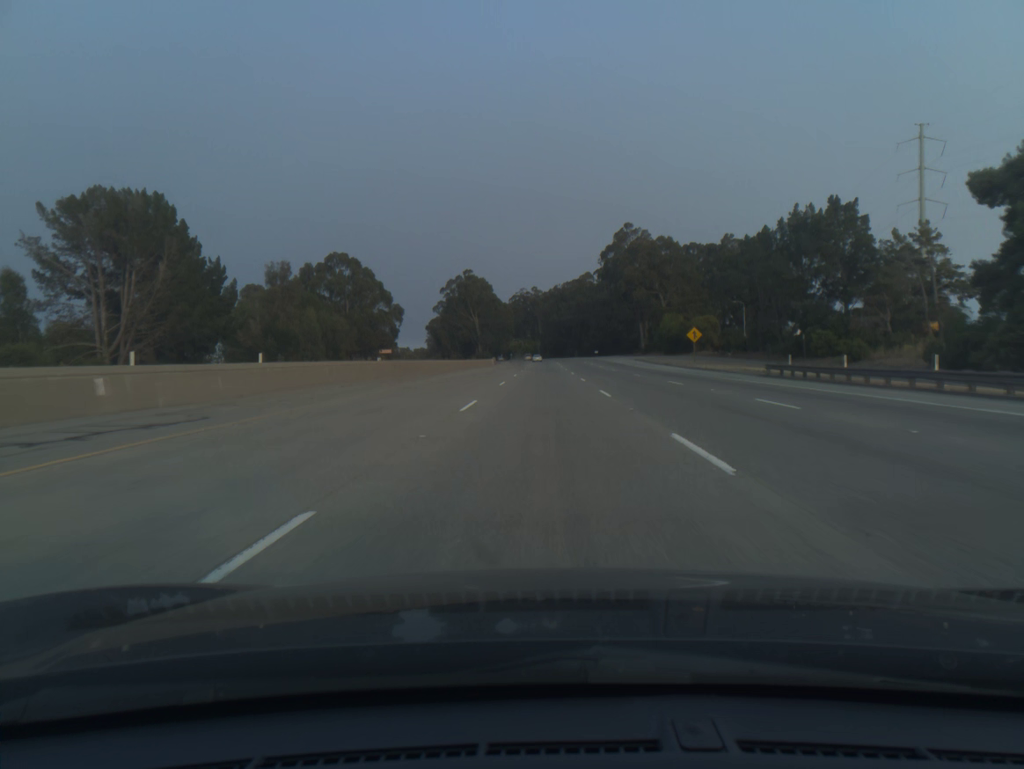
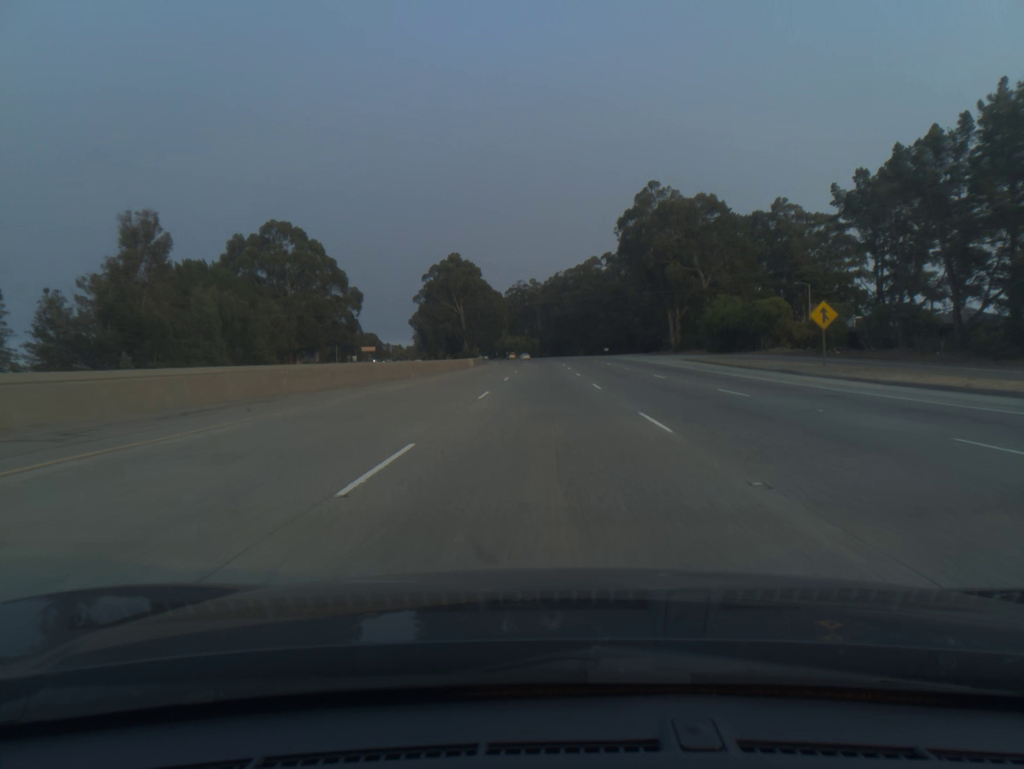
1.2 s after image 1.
(0.0, +39.4) m; 0°
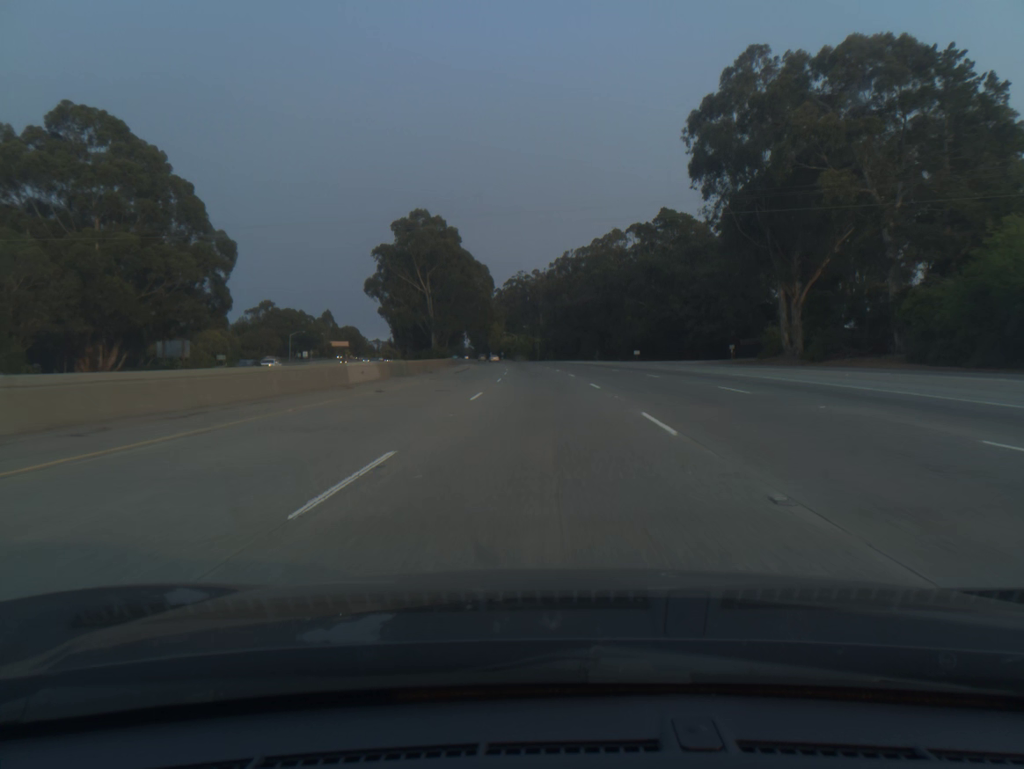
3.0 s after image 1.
(0.0, +59.1) m; 0°
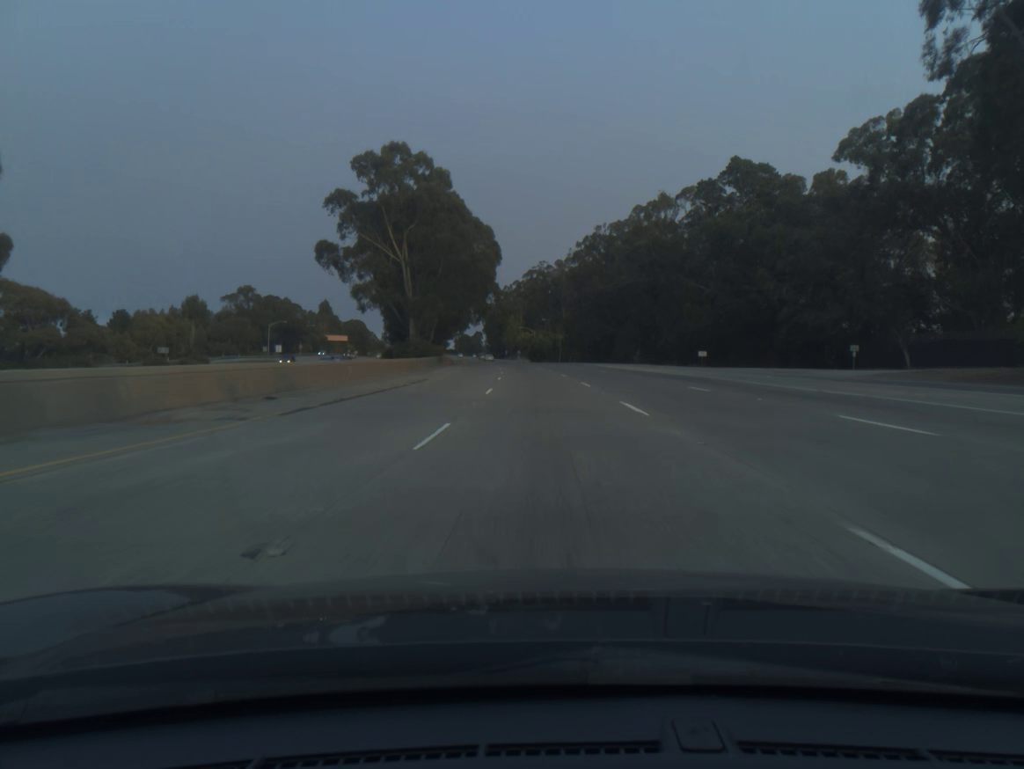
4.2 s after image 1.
(-0.4, +39.3) m; -1°
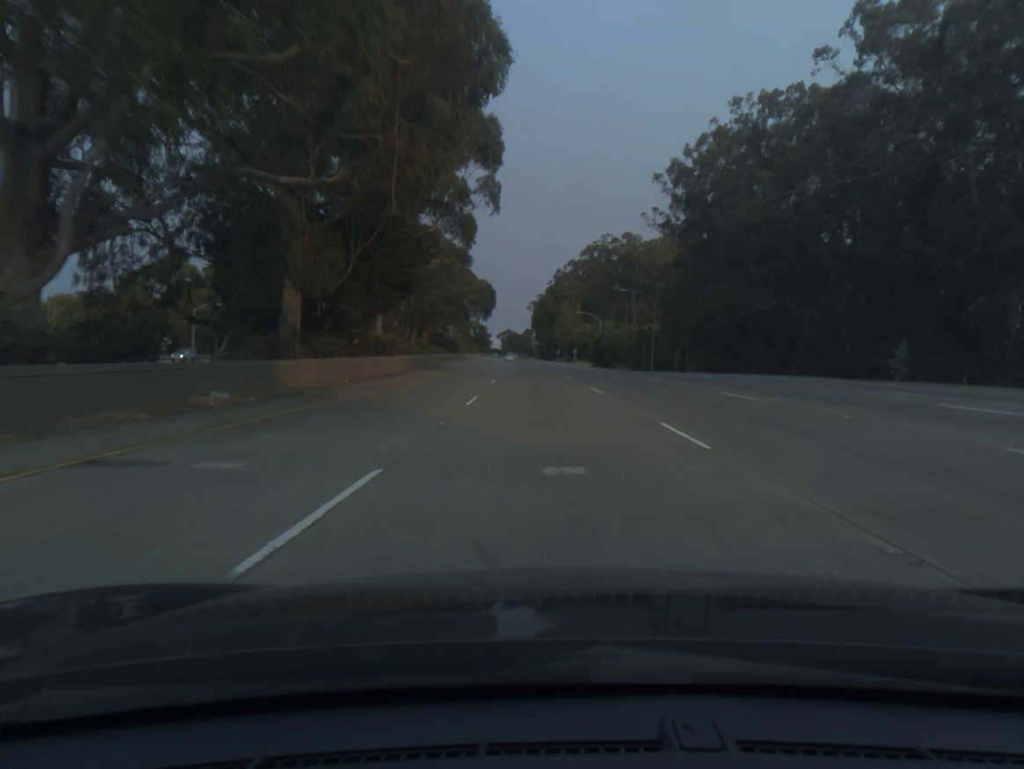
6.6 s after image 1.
(-2.6, +78.5) m; -4°
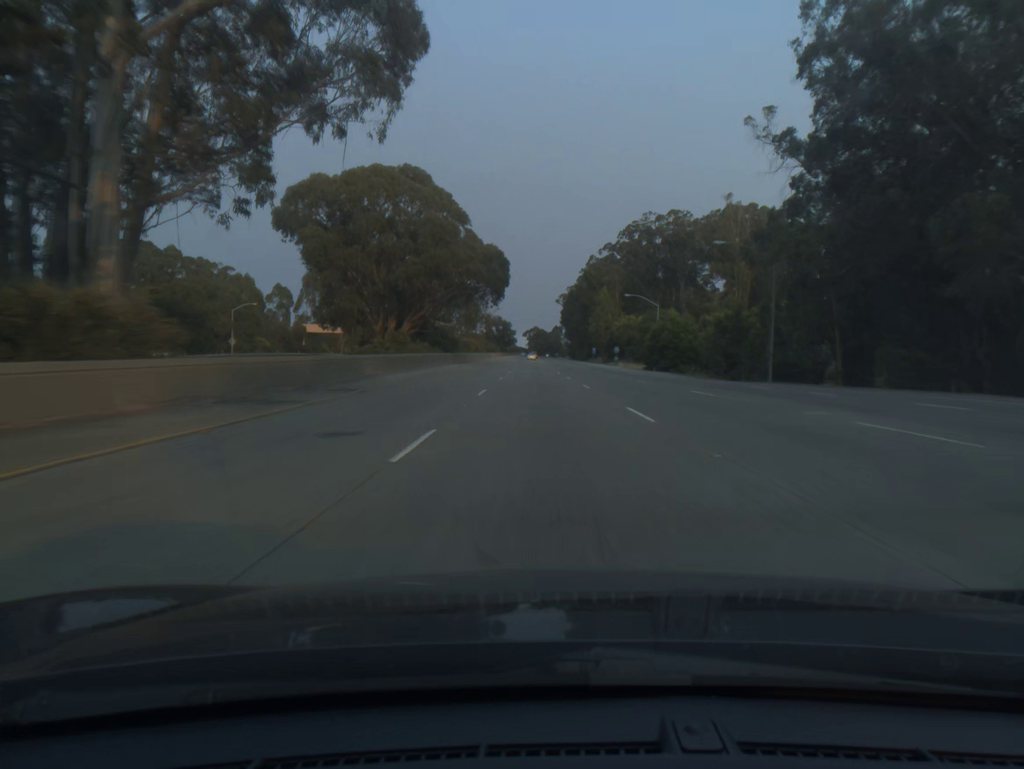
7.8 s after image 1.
(-0.7, +39.3) m; -2°
